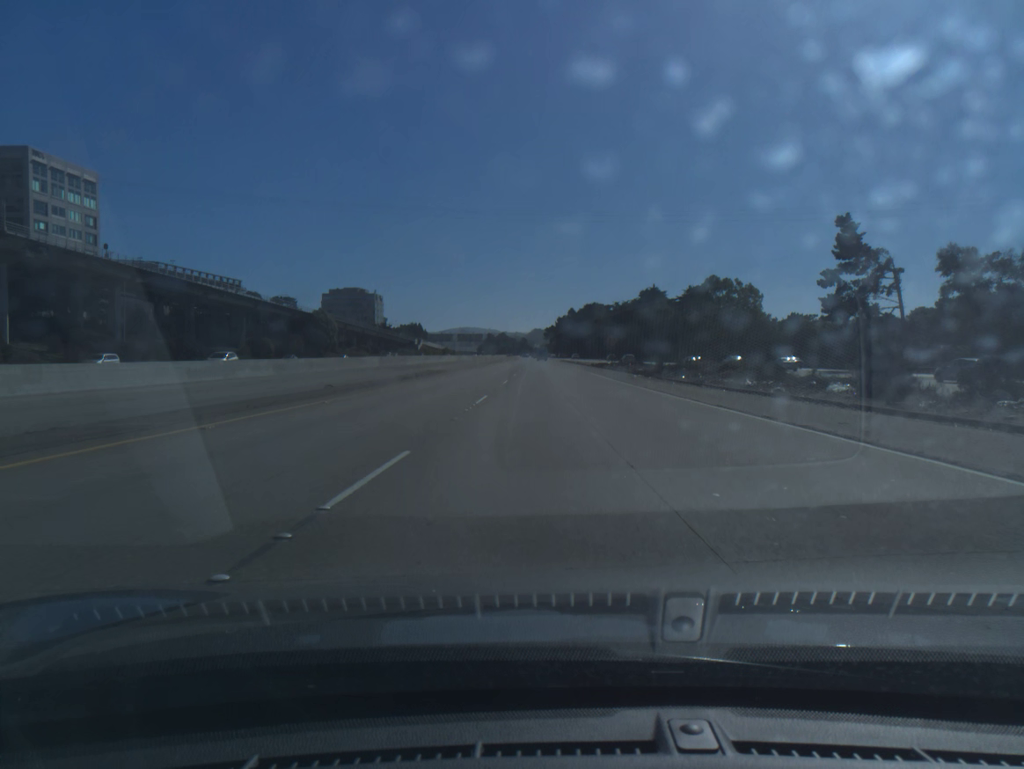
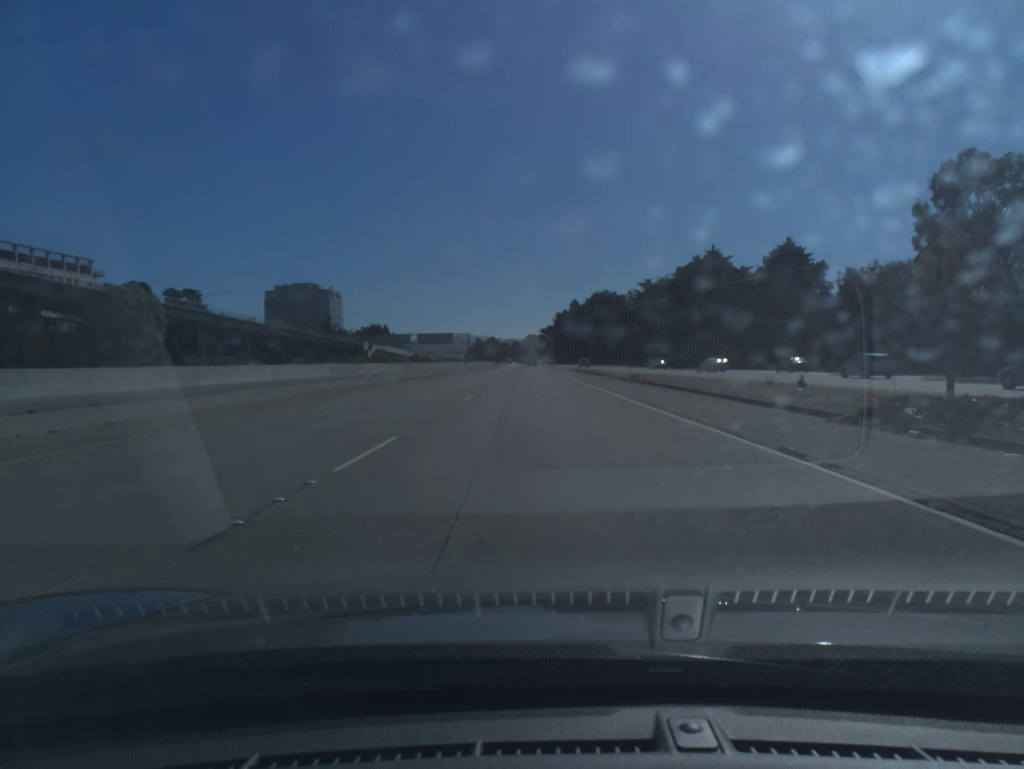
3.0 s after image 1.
(+0.6, +85.9) m; 0°
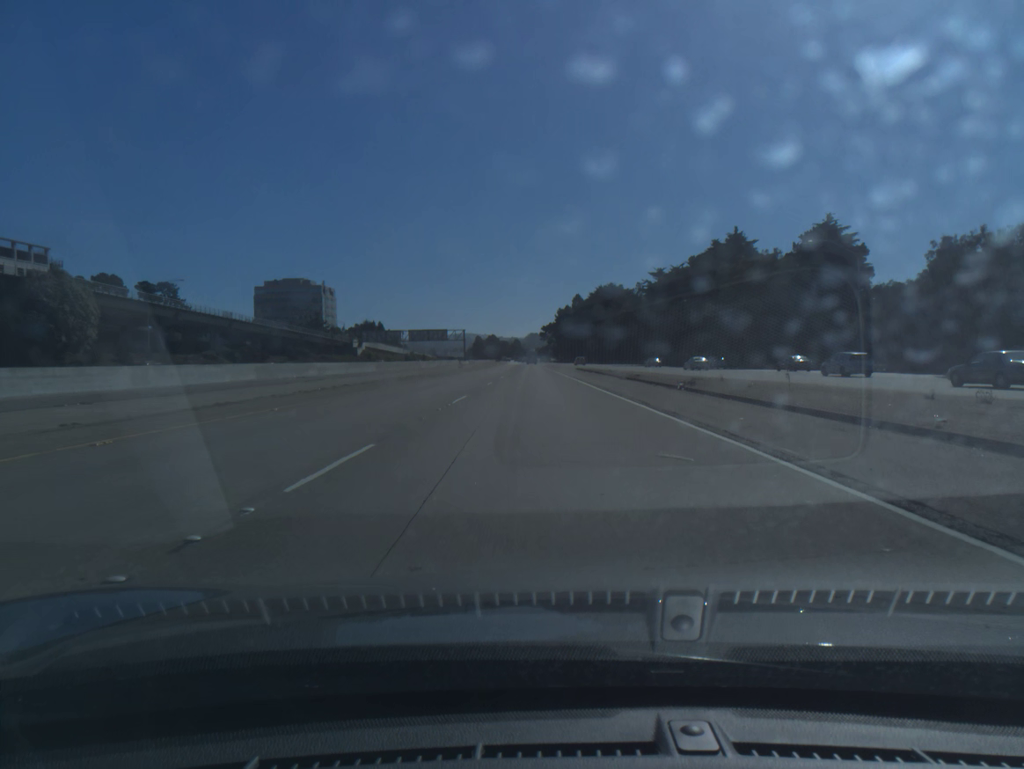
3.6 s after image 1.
(0.0, +17.2) m; 0°
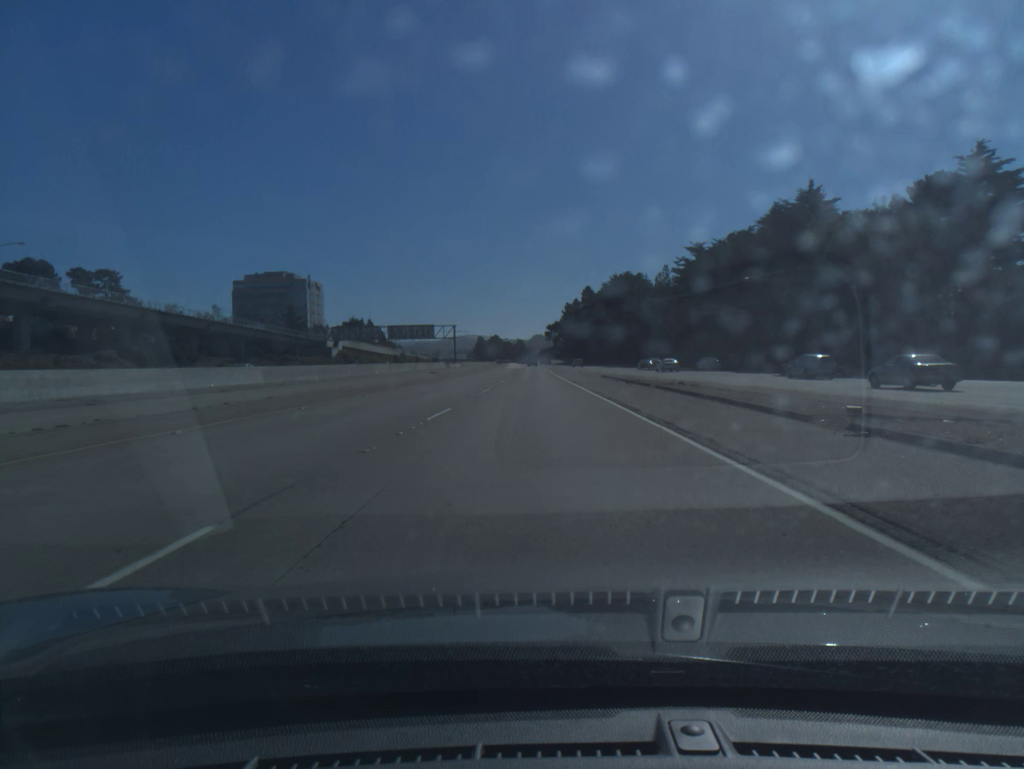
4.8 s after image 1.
(-0.1, +34.4) m; 0°
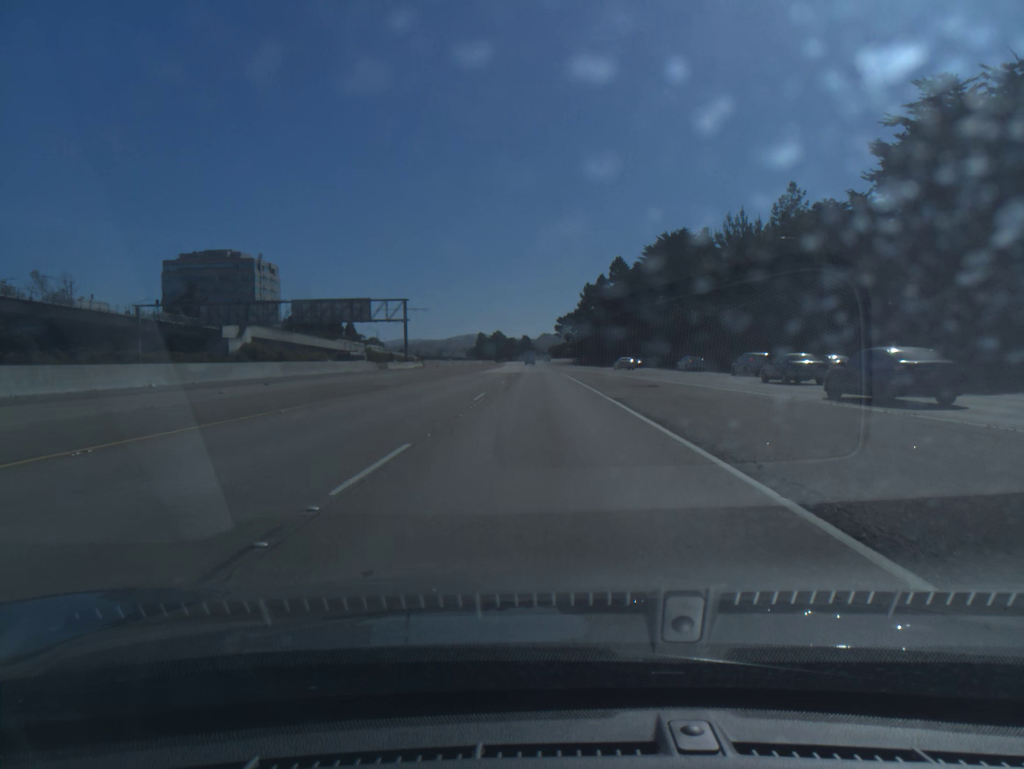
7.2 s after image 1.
(-0.6, +68.9) m; -1°
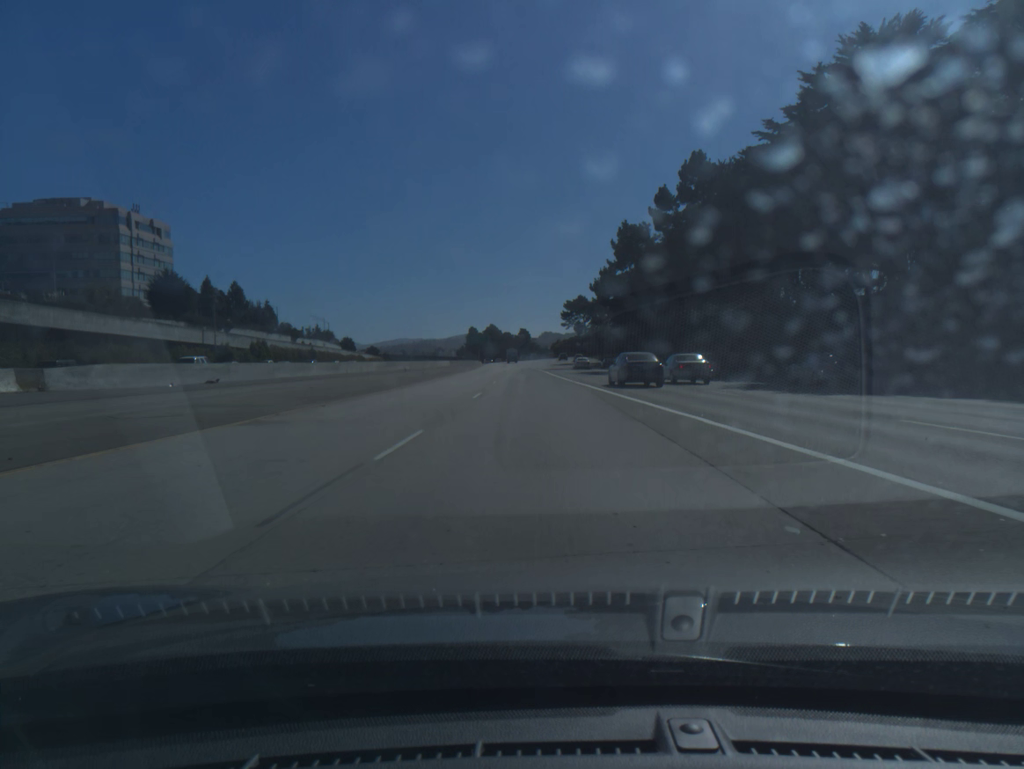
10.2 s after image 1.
(+0.1, +86.1) m; 0°
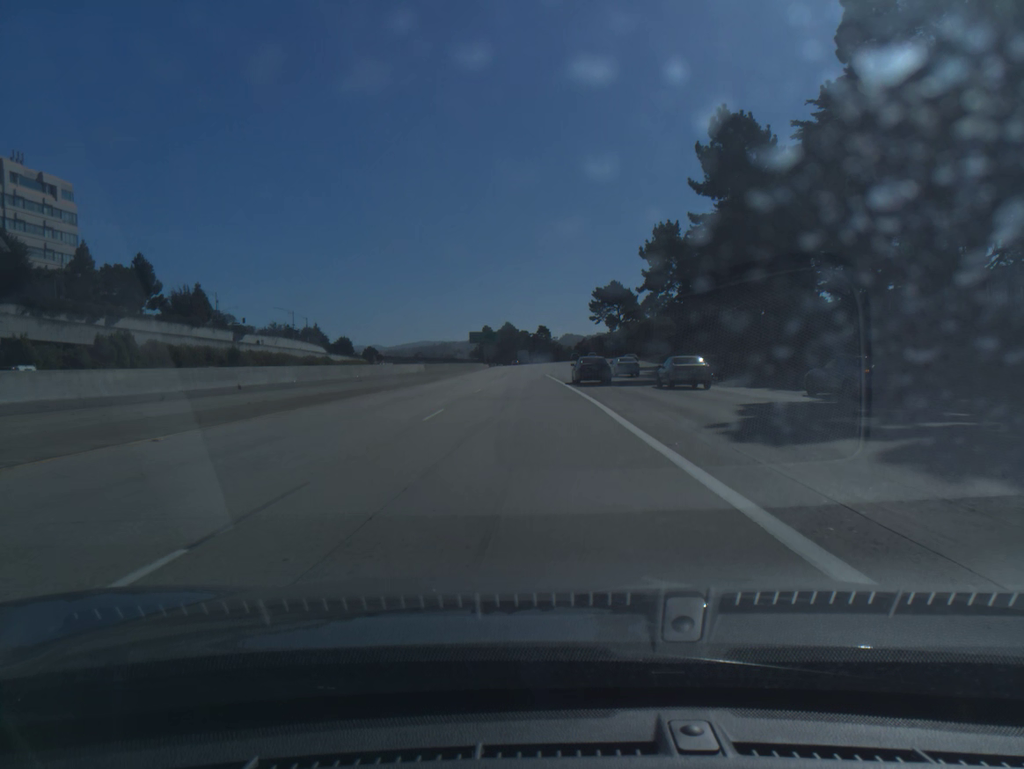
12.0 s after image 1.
(-0.4, +51.8) m; -1°
